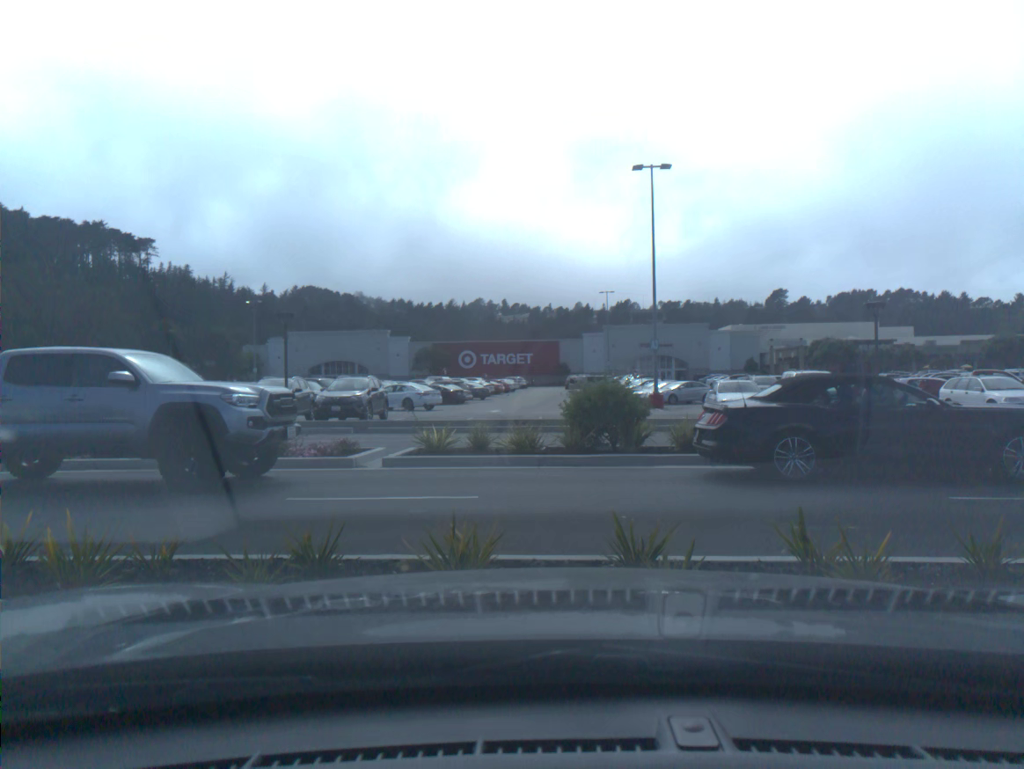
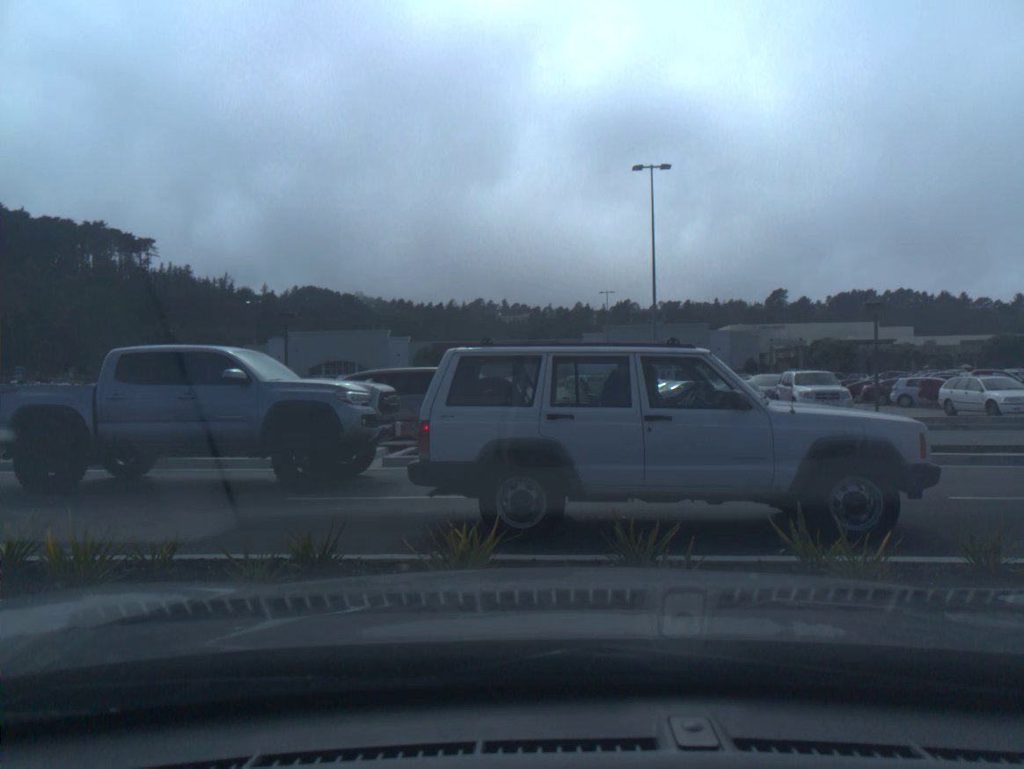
(-0.1, 0.0) m; 0°
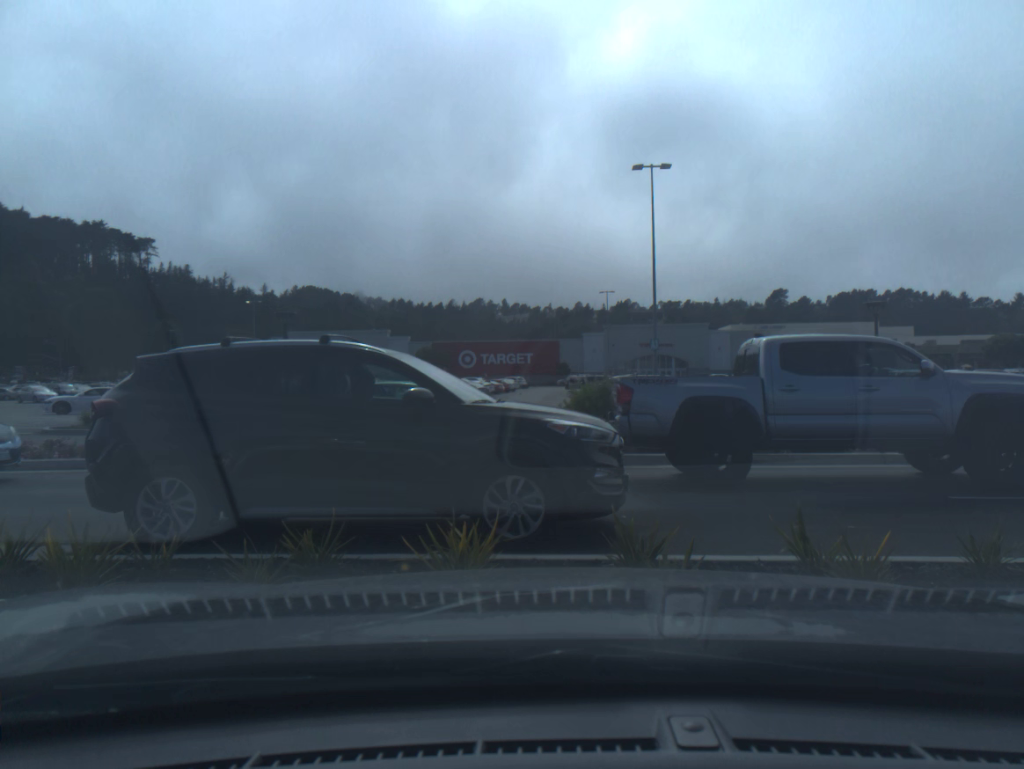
(0.0, 0.0) m; 0°
